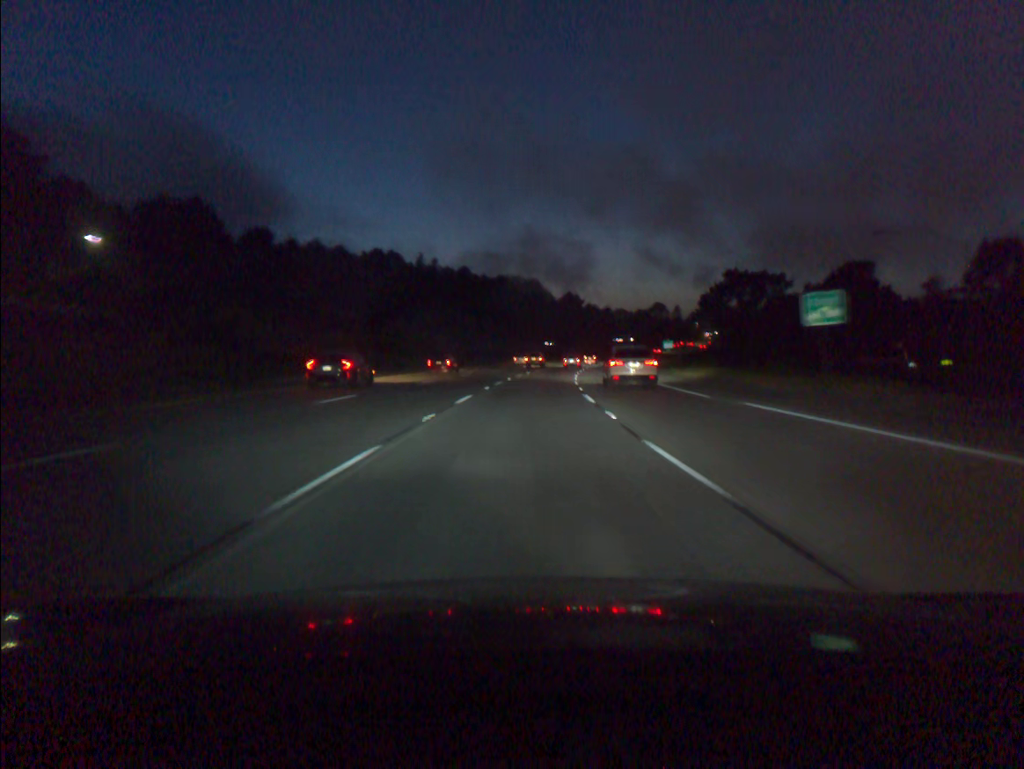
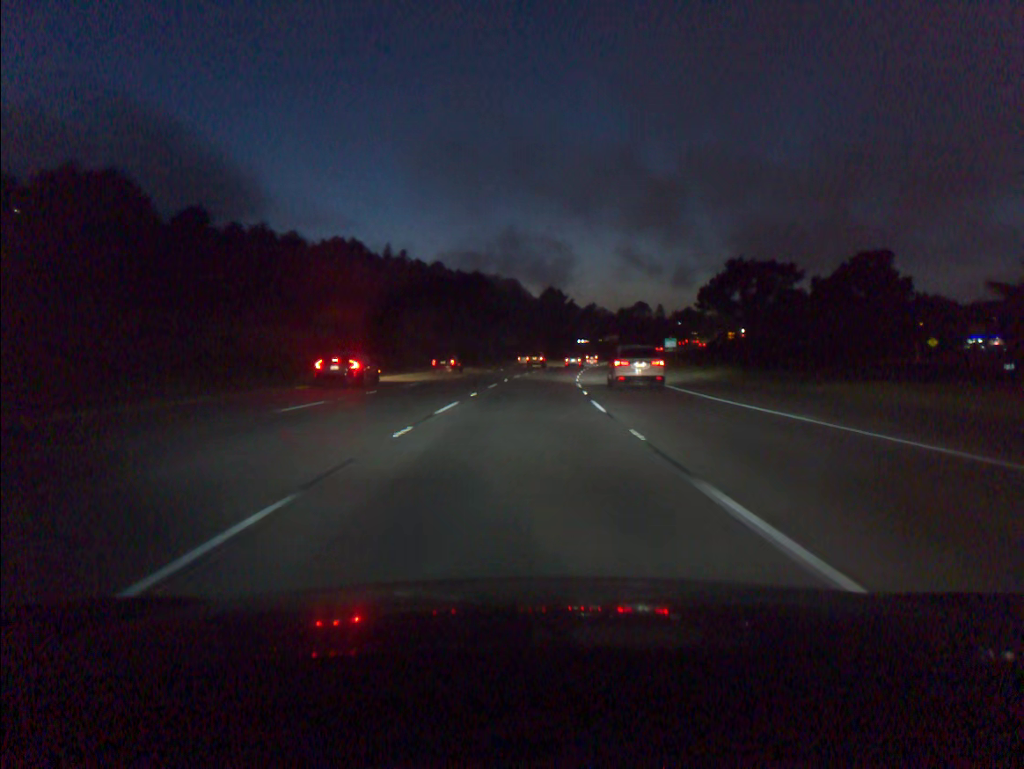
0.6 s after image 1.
(+0.2, +18.3) m; +2°
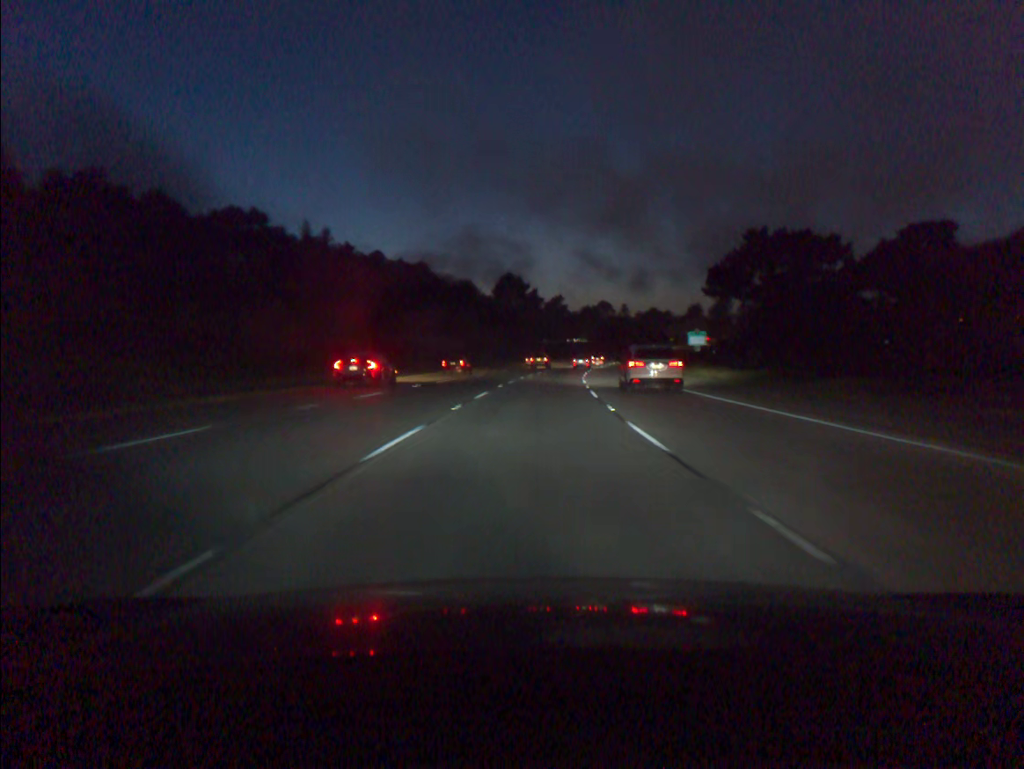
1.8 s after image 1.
(+1.0, +36.6) m; +3°
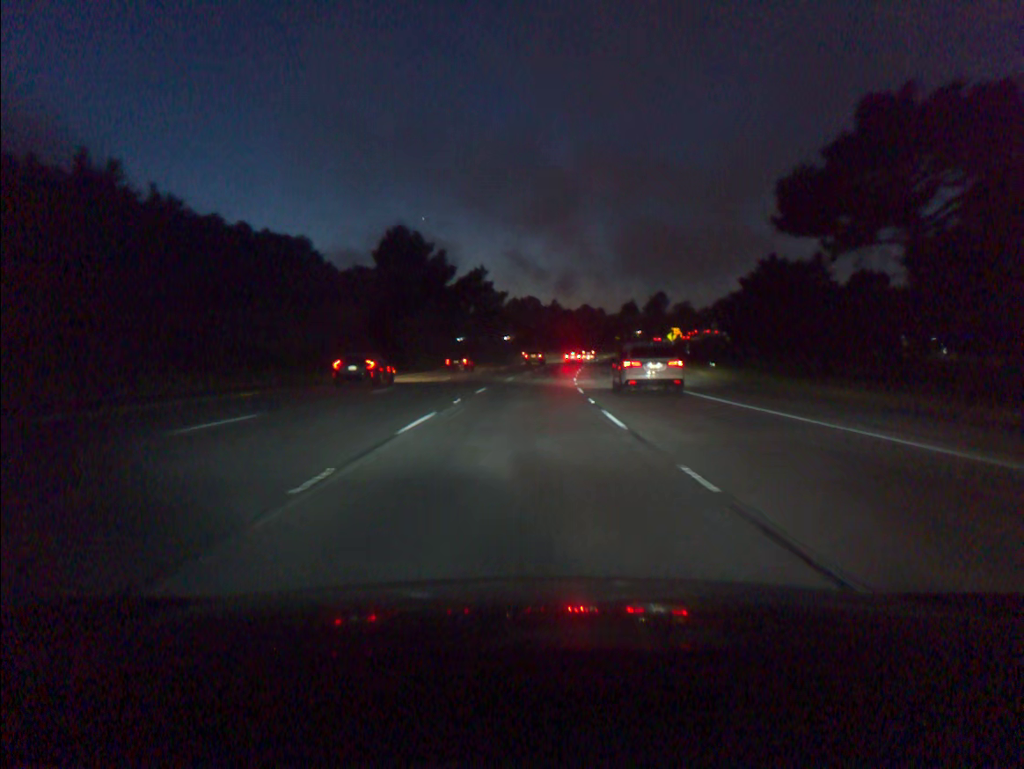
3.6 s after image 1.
(+2.8, +54.7) m; +6°
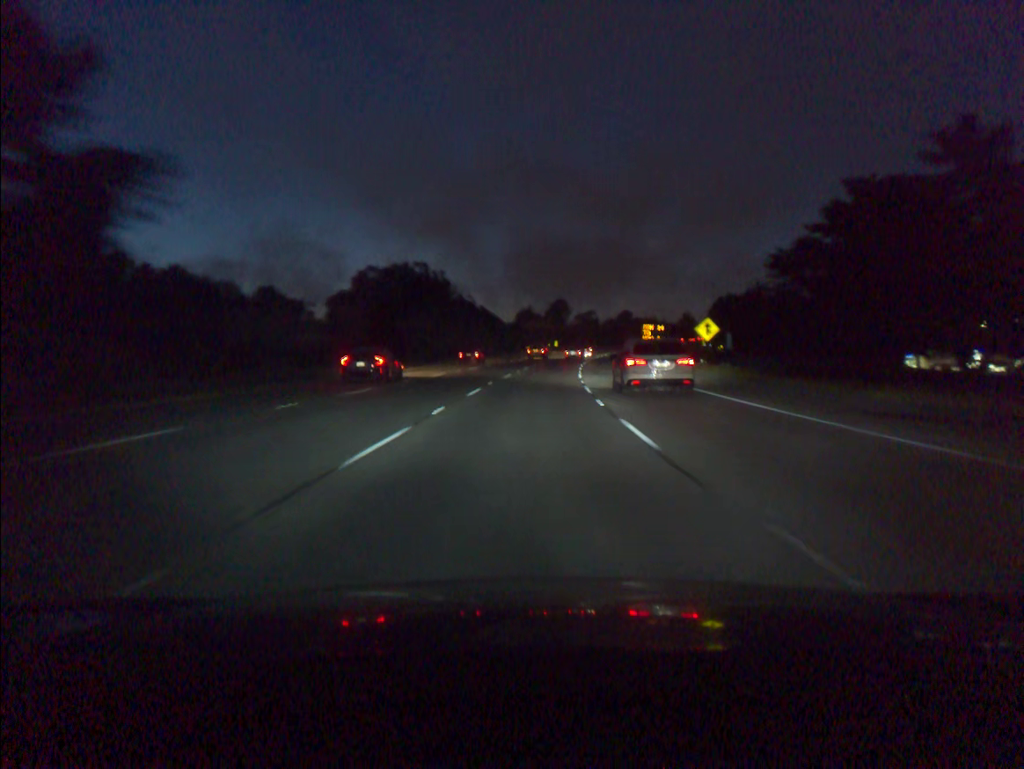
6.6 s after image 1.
(+6.5, +90.6) m; +8°
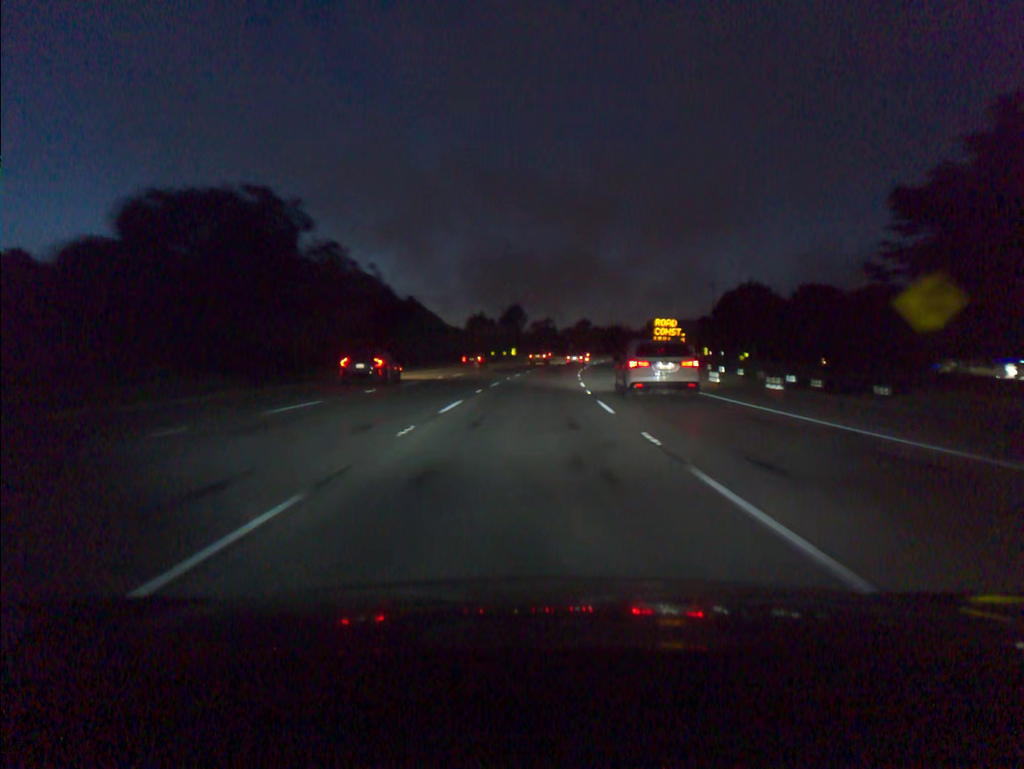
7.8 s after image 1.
(+1.1, +35.5) m; +3°
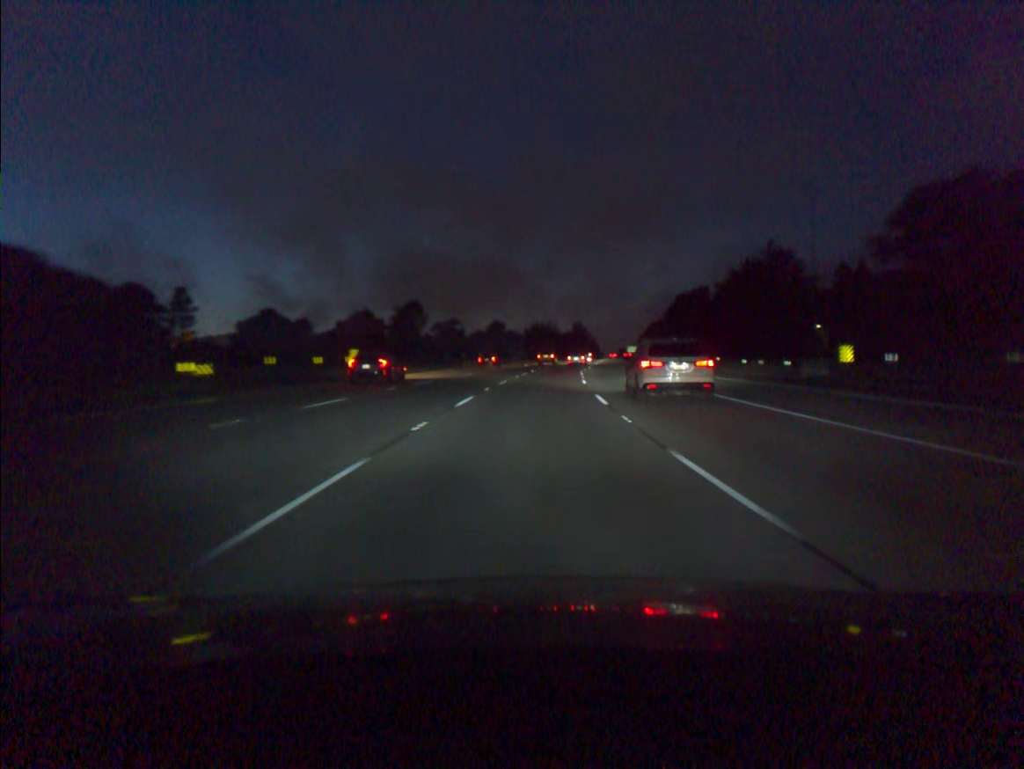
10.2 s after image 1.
(+4.0, +69.8) m; +7°
